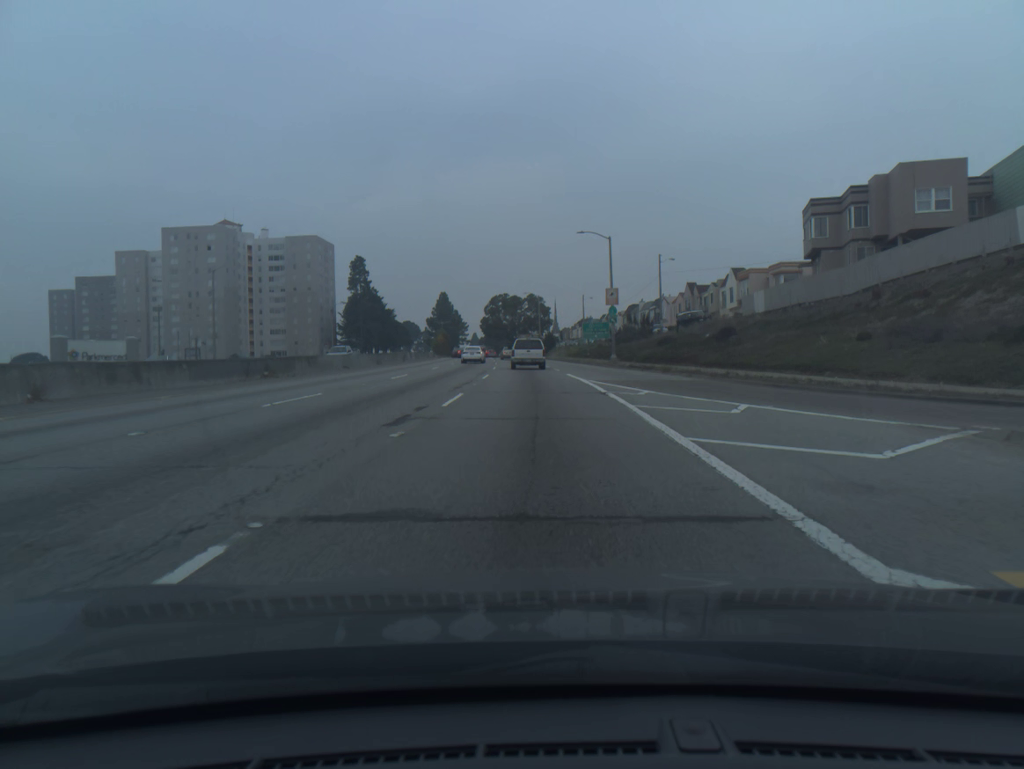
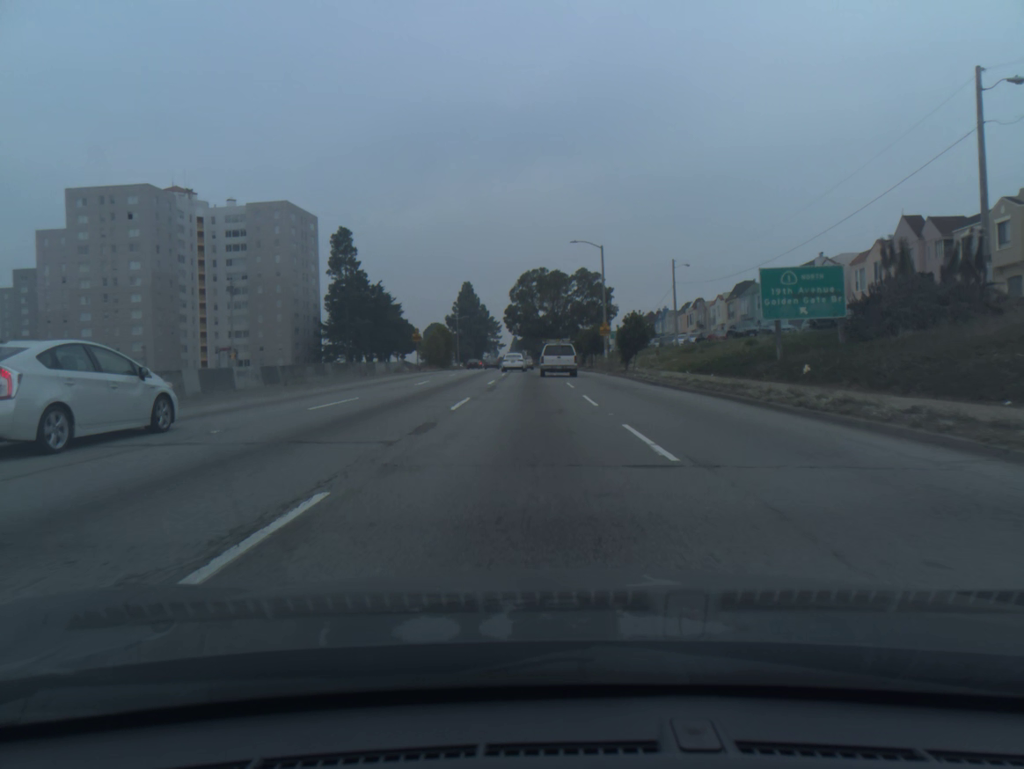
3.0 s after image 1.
(-1.6, +57.8) m; -3°
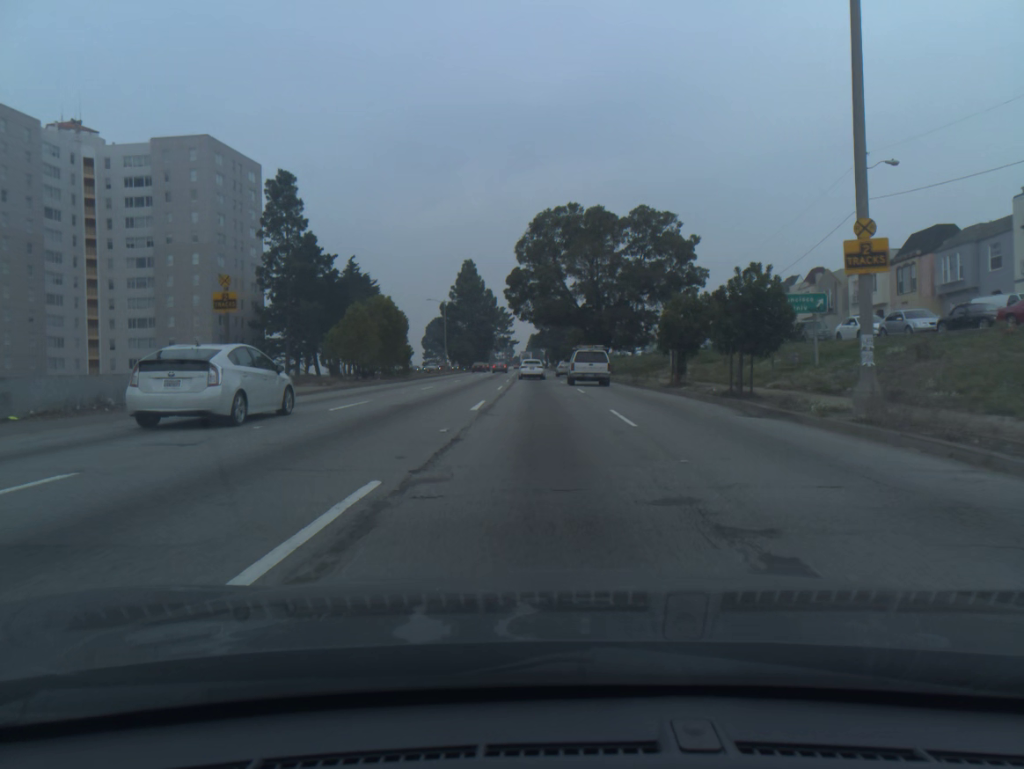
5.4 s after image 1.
(-0.7, +43.5) m; -1°
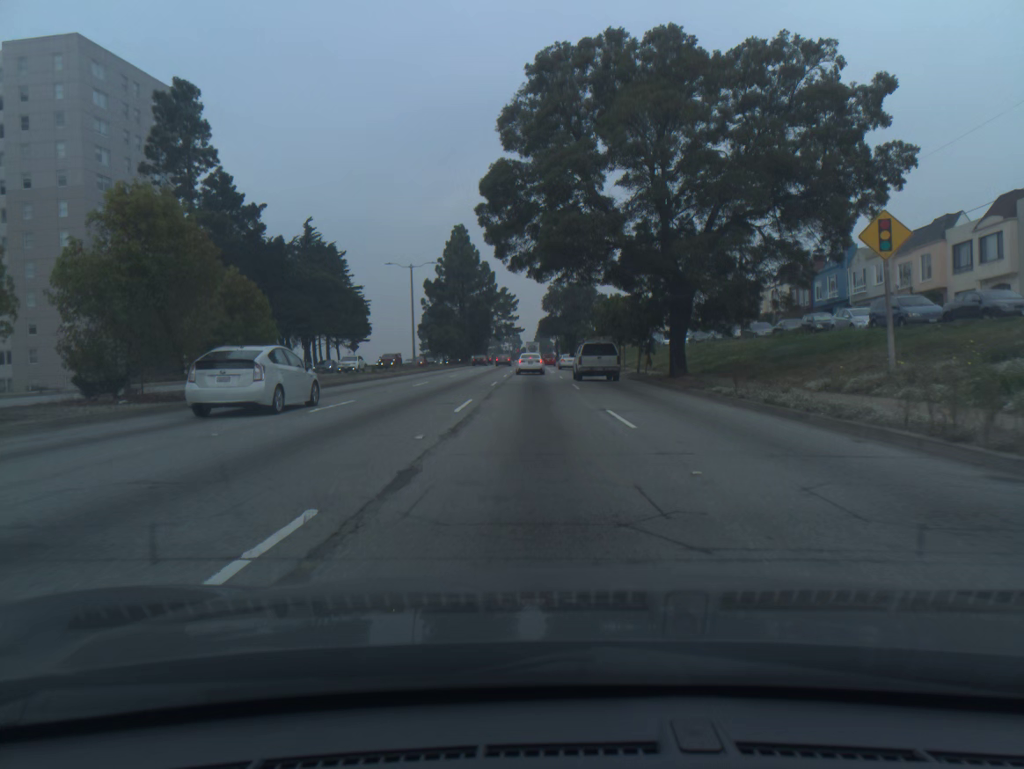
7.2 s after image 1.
(-0.1, +30.9) m; -1°
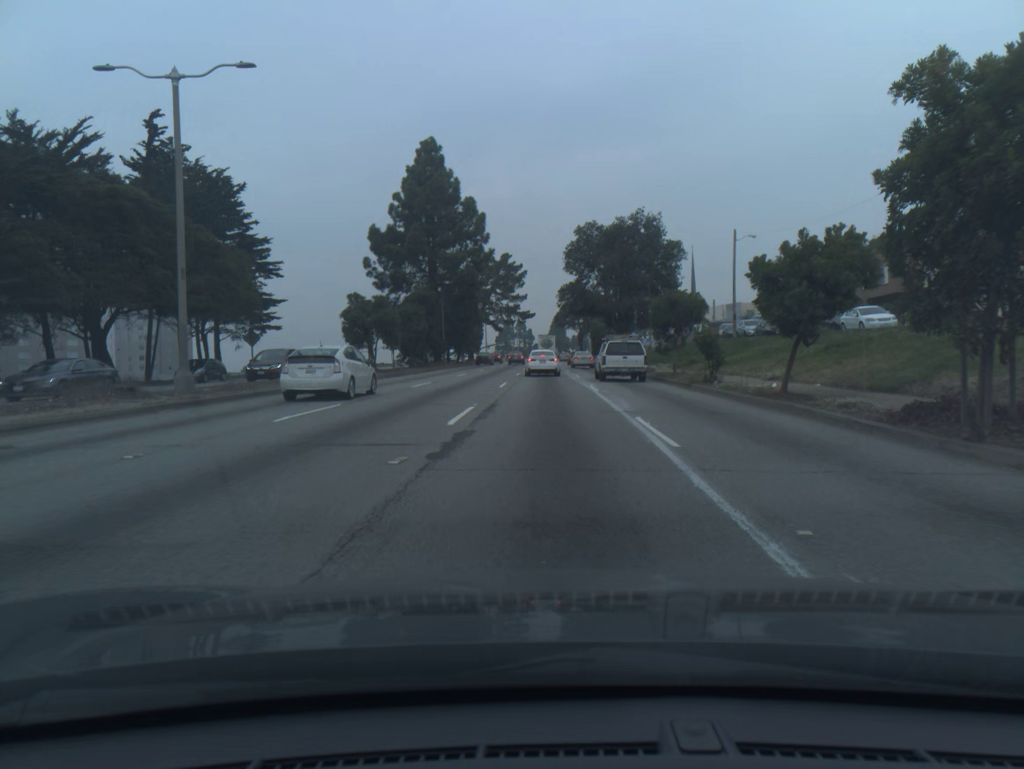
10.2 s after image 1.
(-0.8, +47.1) m; -1°
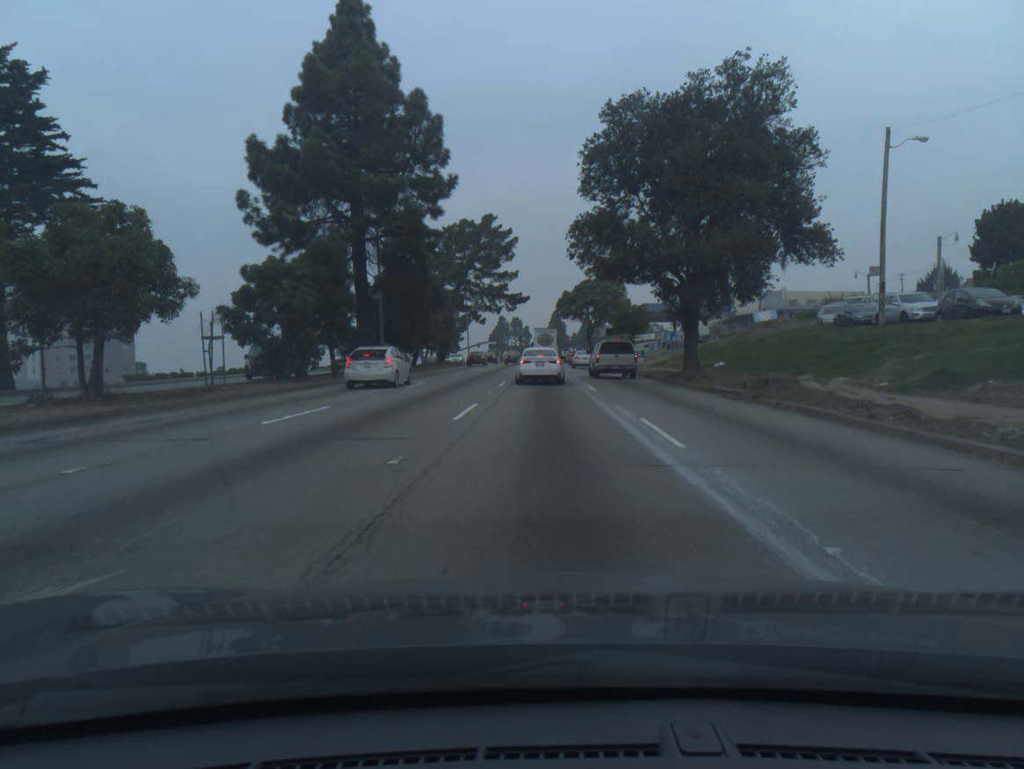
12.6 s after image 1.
(+0.1, +30.0) m; 0°
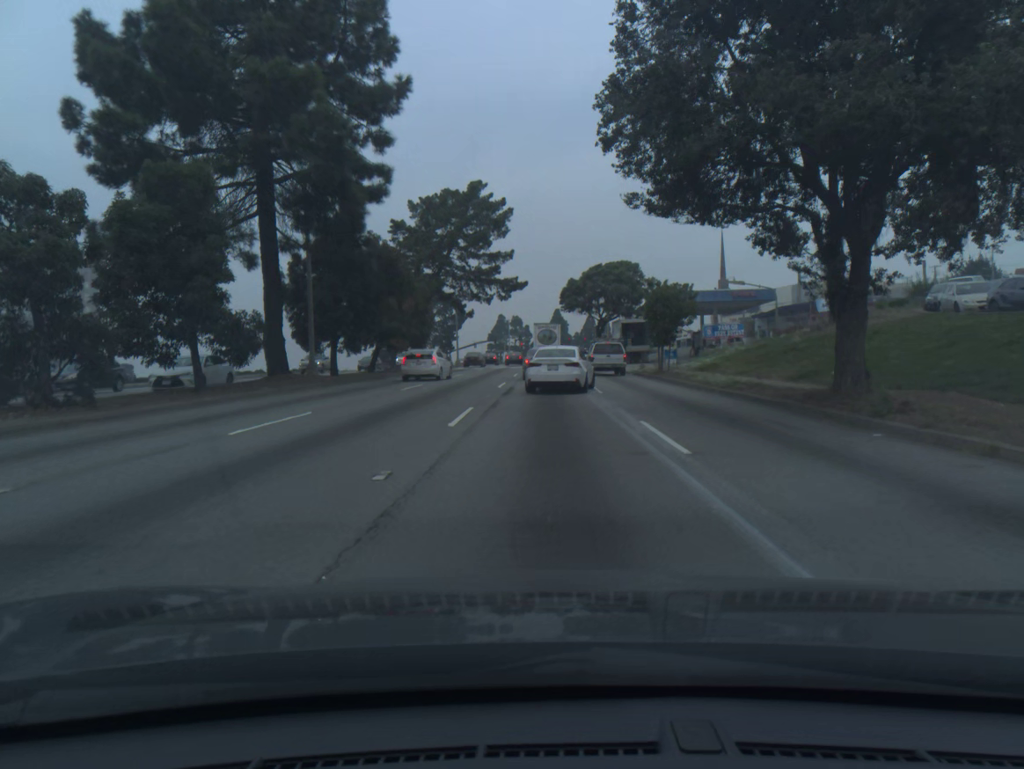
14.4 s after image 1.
(0.0, +15.9) m; 0°
